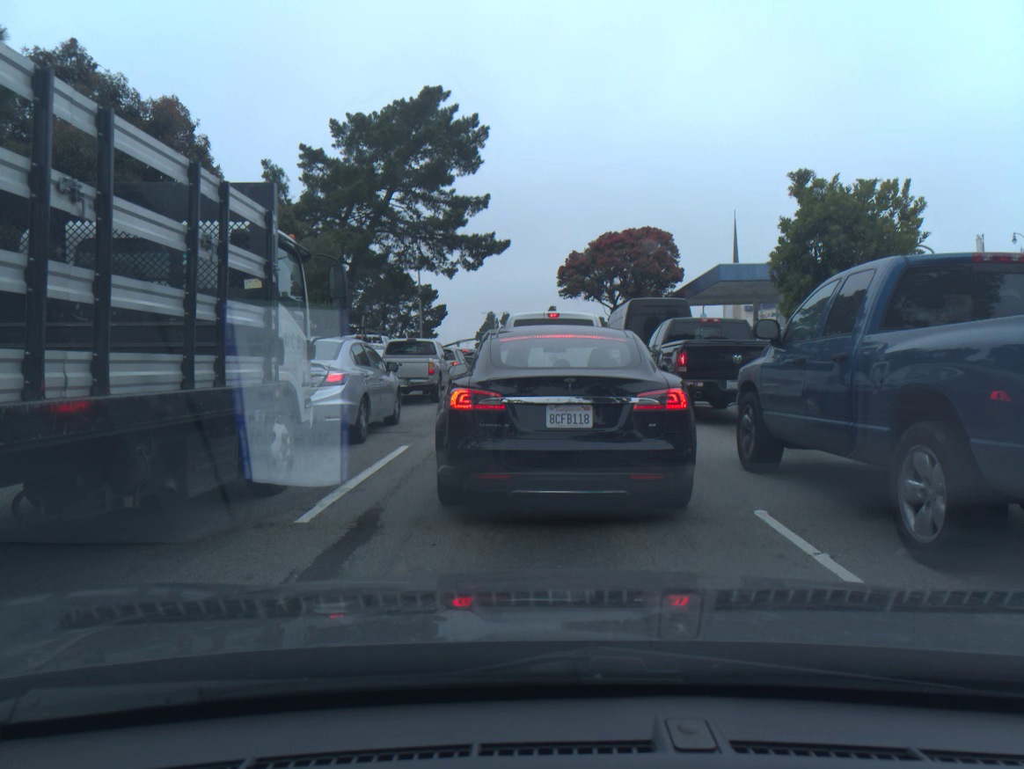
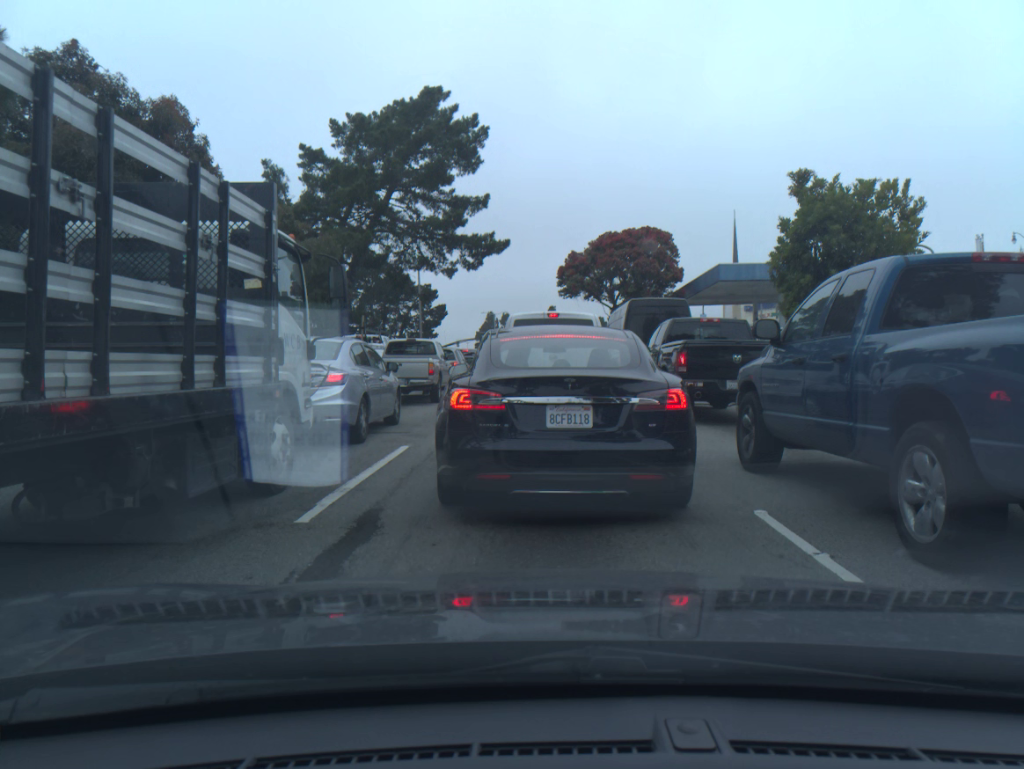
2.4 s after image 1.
(0.0, 0.0) m; 0°
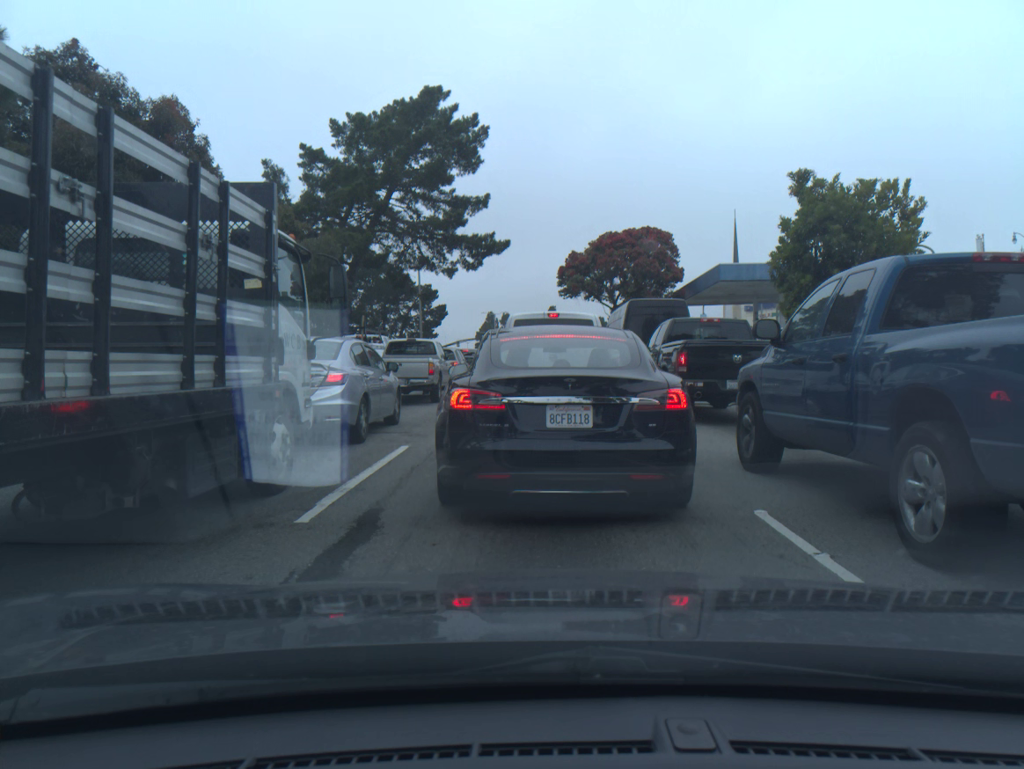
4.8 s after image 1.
(0.0, 0.0) m; 0°
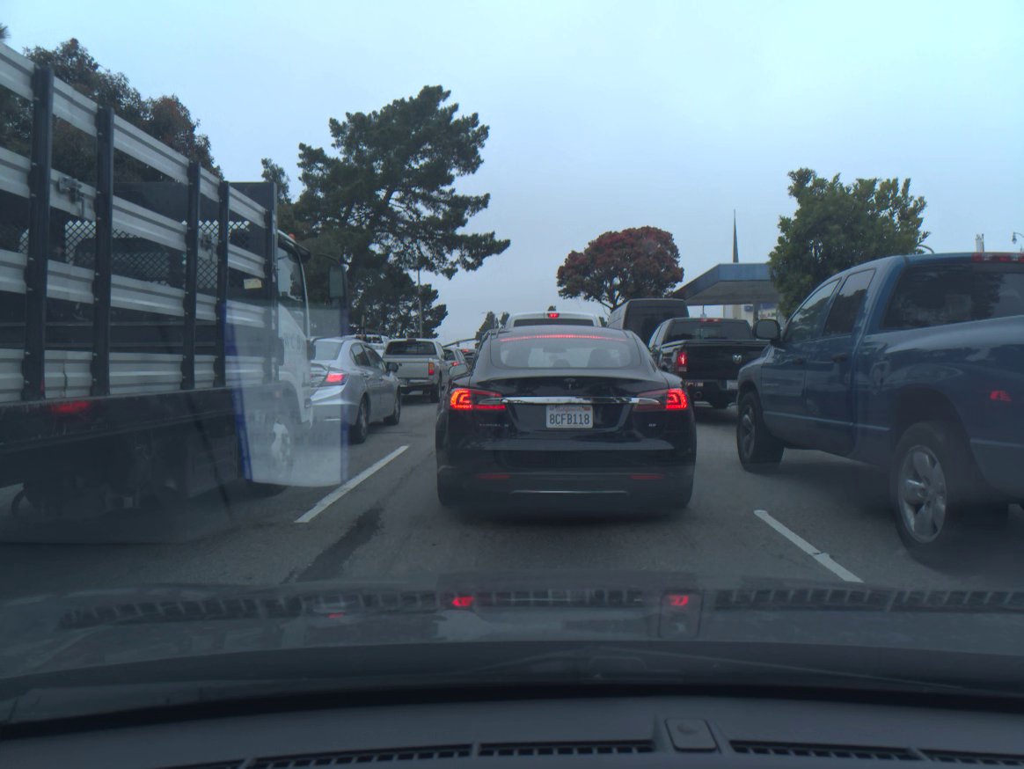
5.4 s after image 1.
(0.0, 0.0) m; 0°
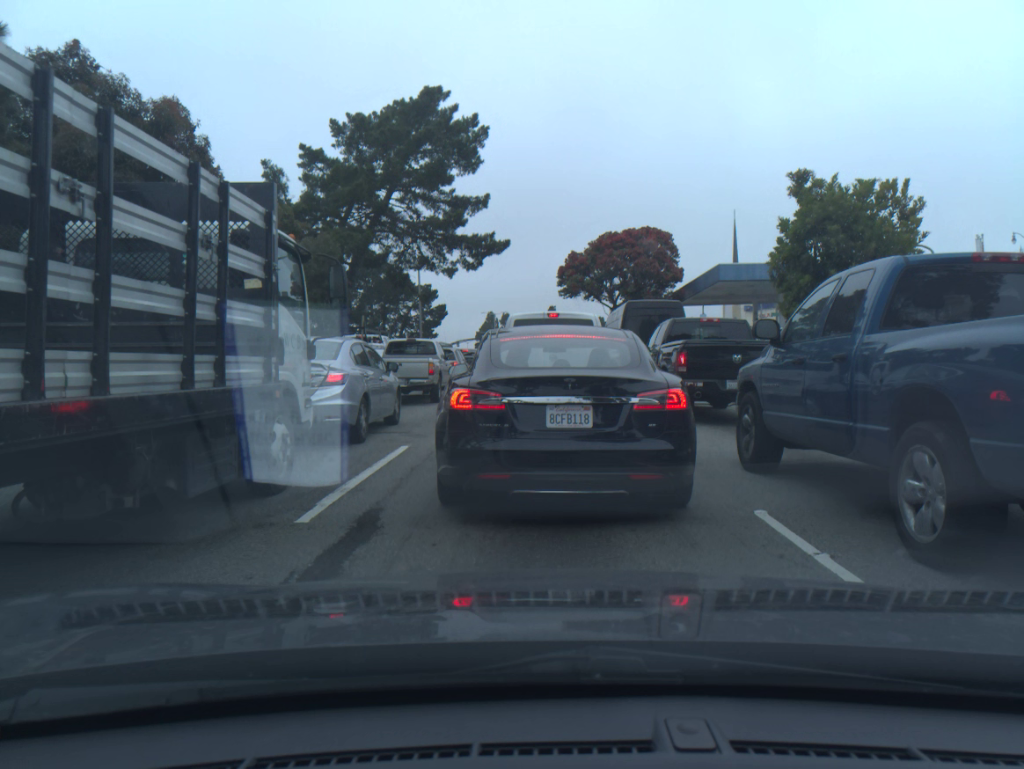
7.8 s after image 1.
(0.0, 0.0) m; 0°
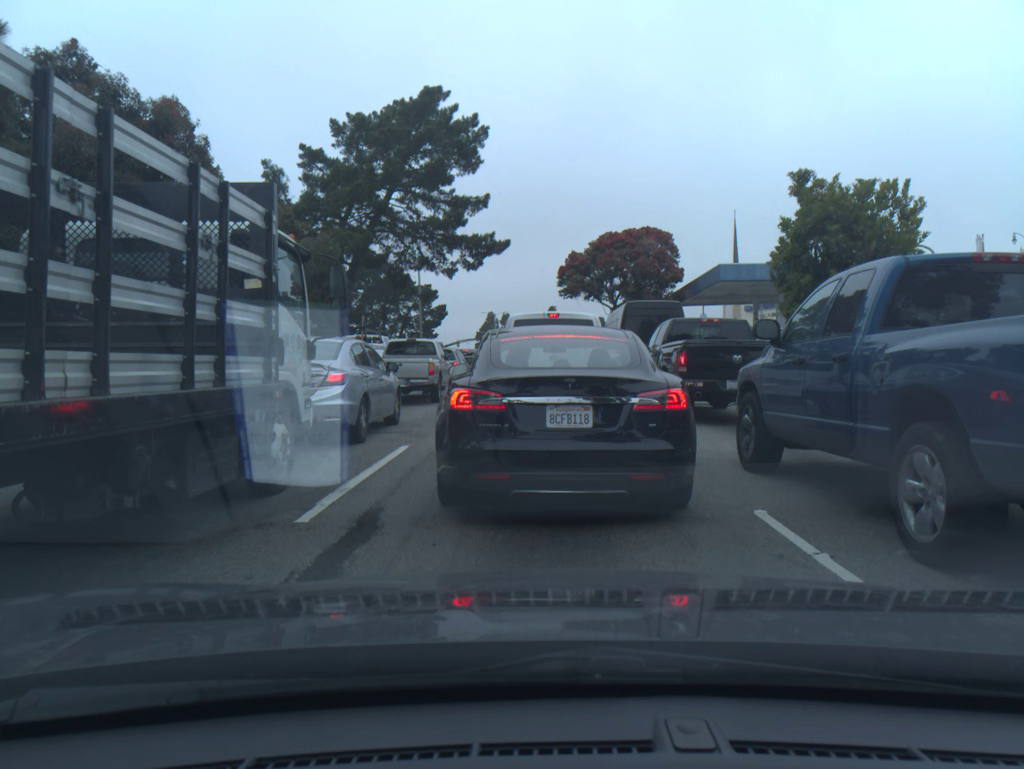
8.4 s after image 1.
(0.0, 0.0) m; 0°
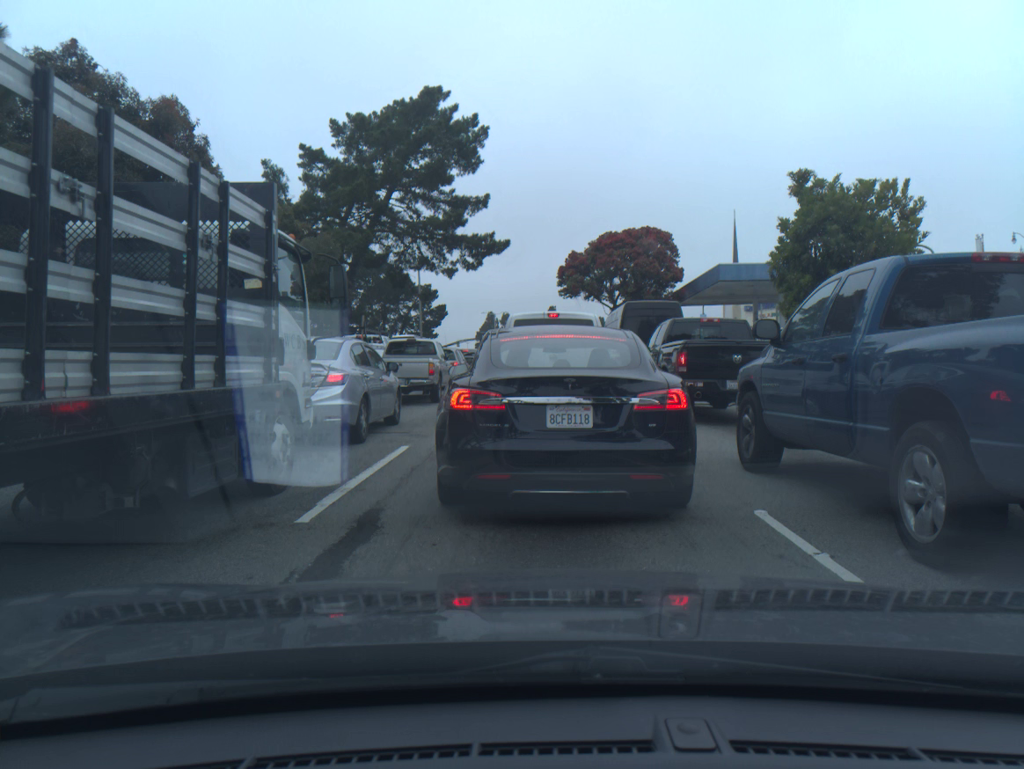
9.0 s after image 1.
(0.0, 0.0) m; 0°
